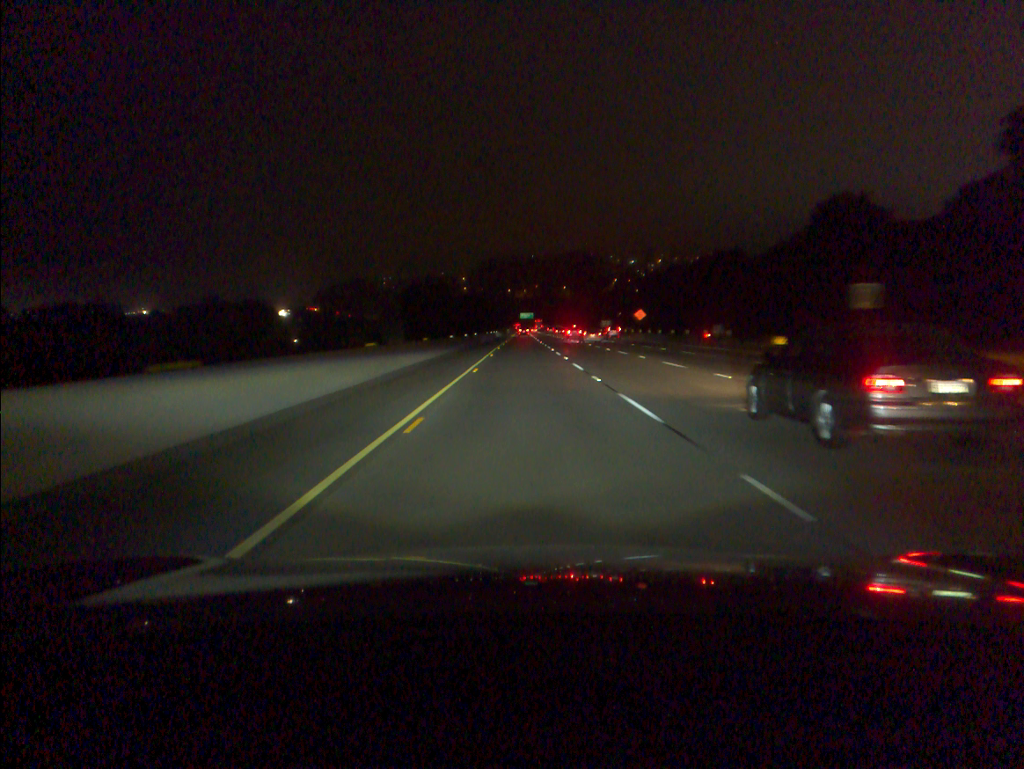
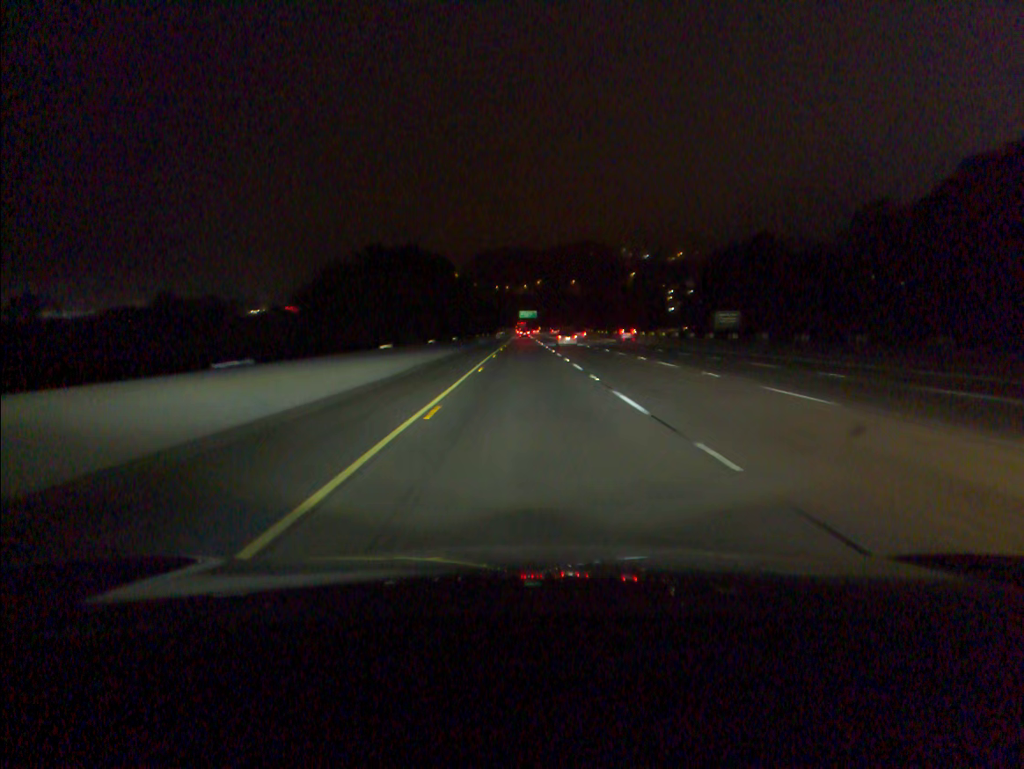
(-0.2, +100.5) m; 0°
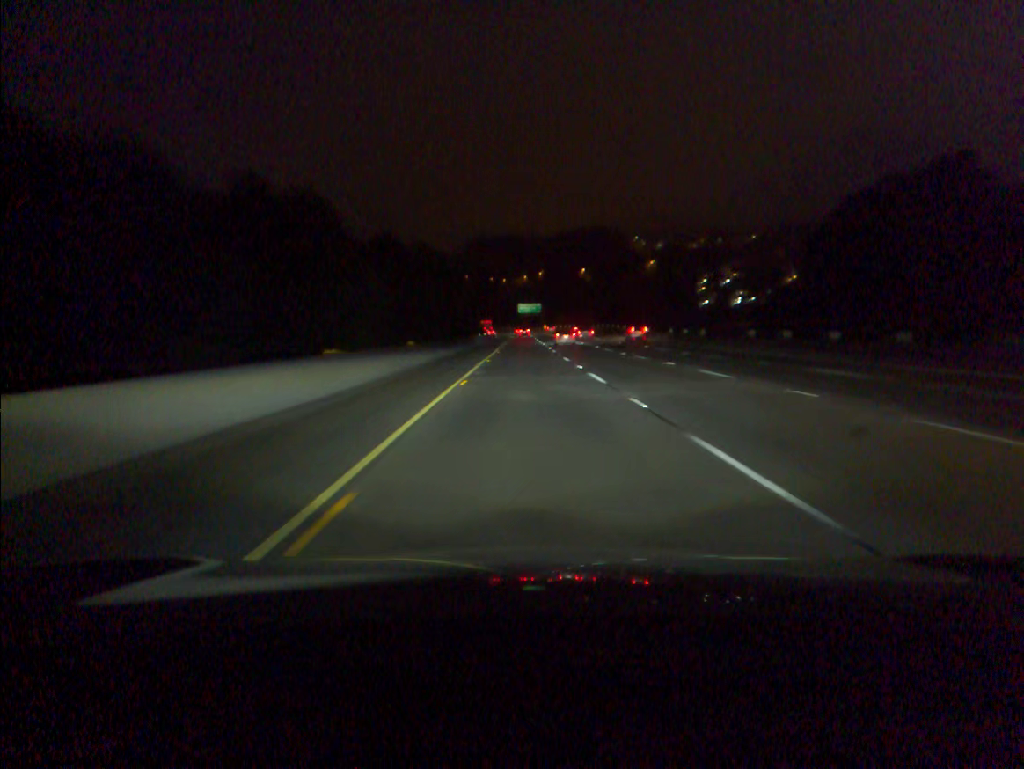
(-0.1, +80.5) m; 0°
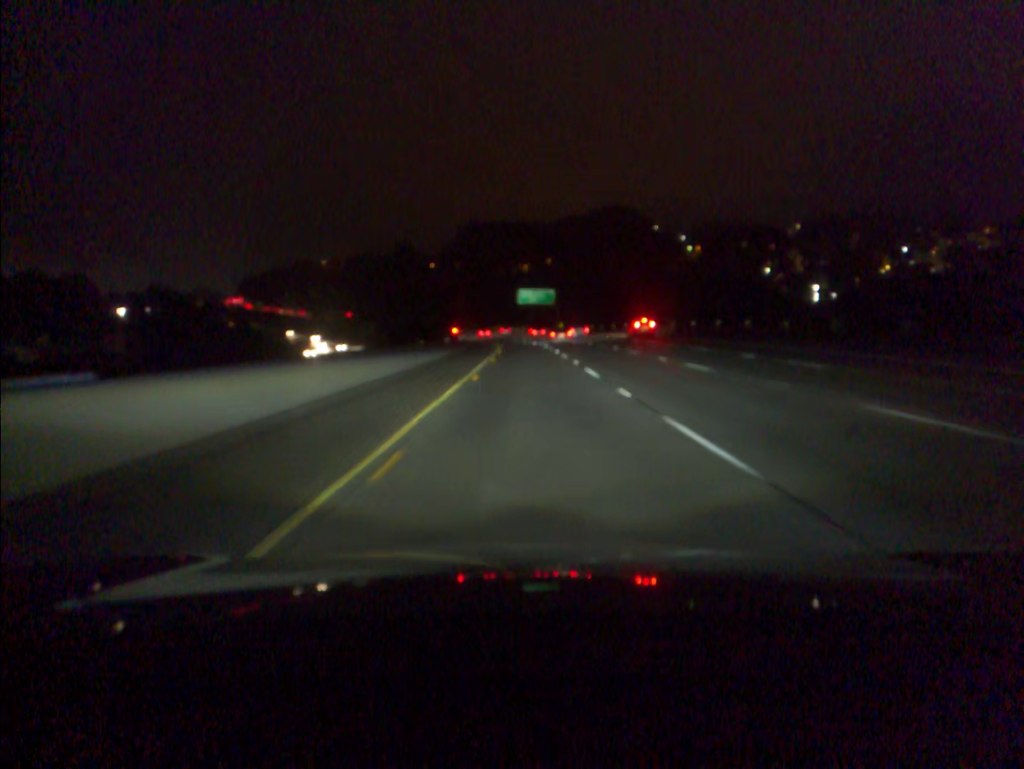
(-0.1, +100.3) m; 0°
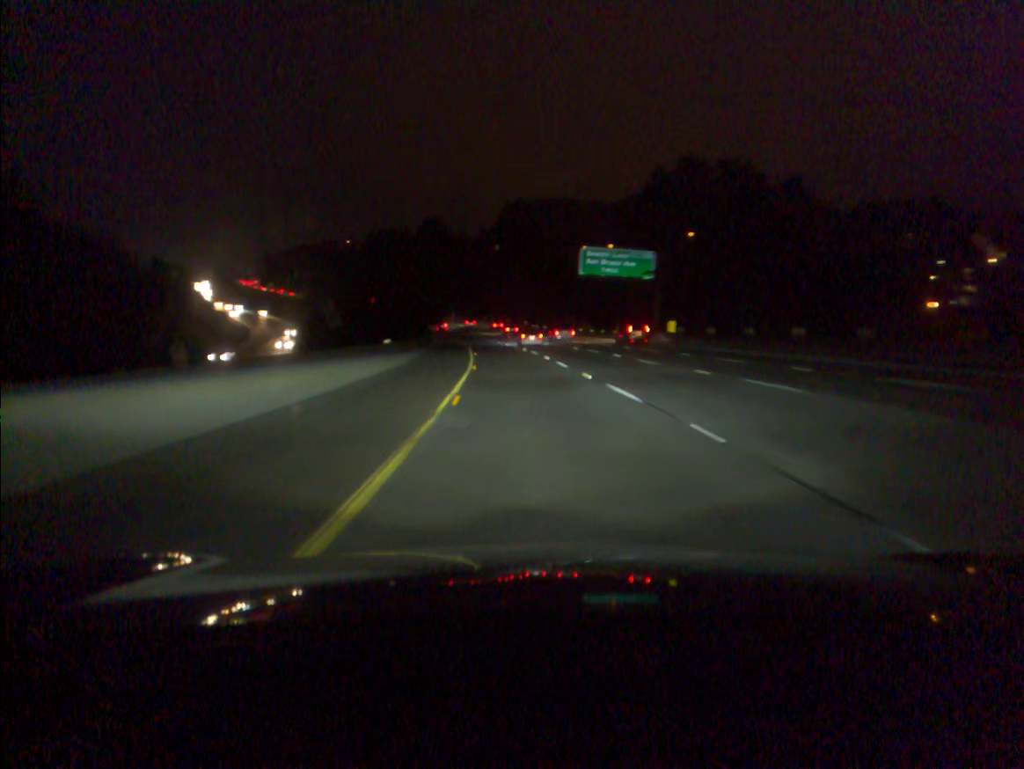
(-1.1, +79.9) m; -3°
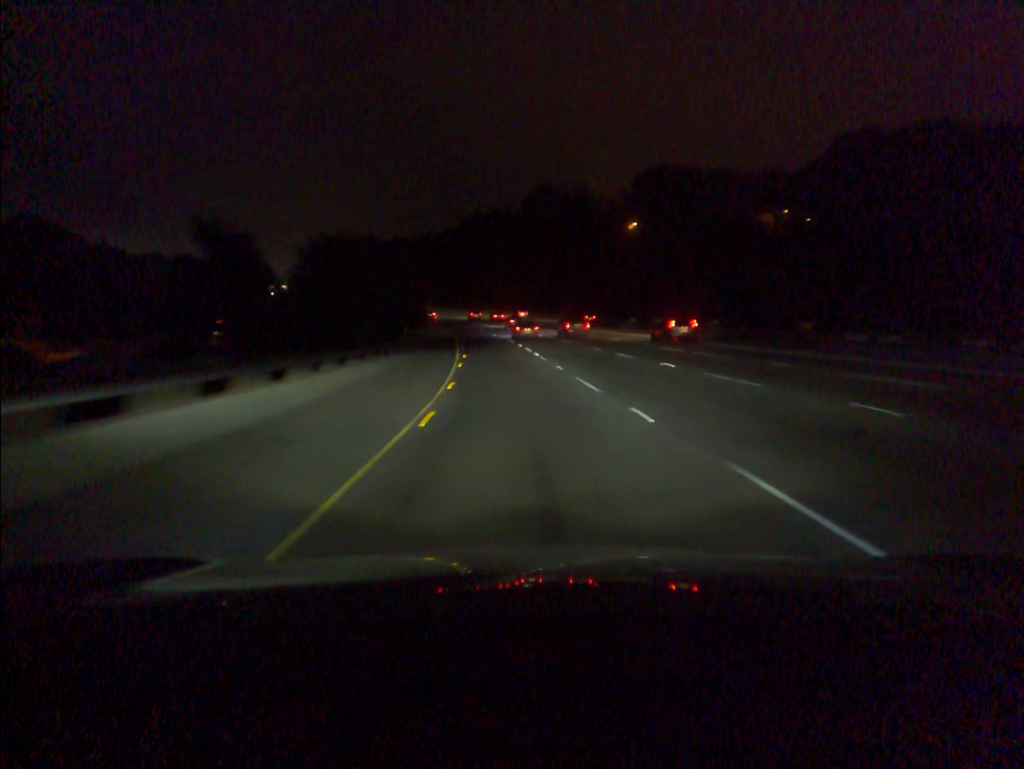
(-7.7, +99.4) m; -9°
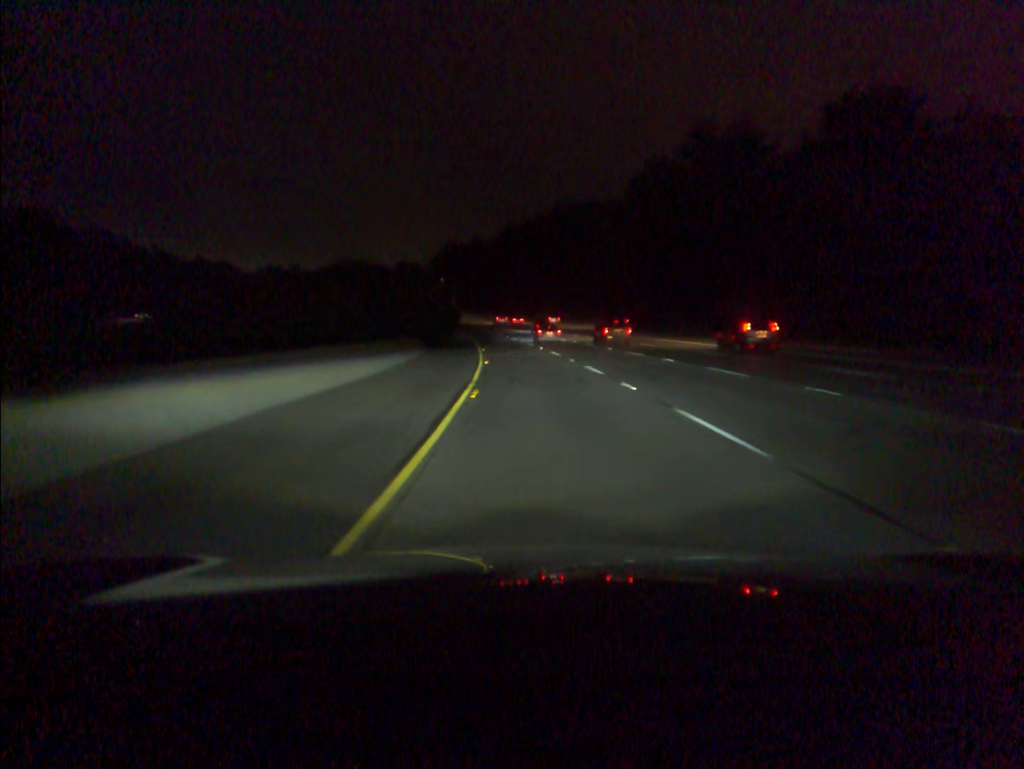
(-3.7, +59.8) m; -7°
